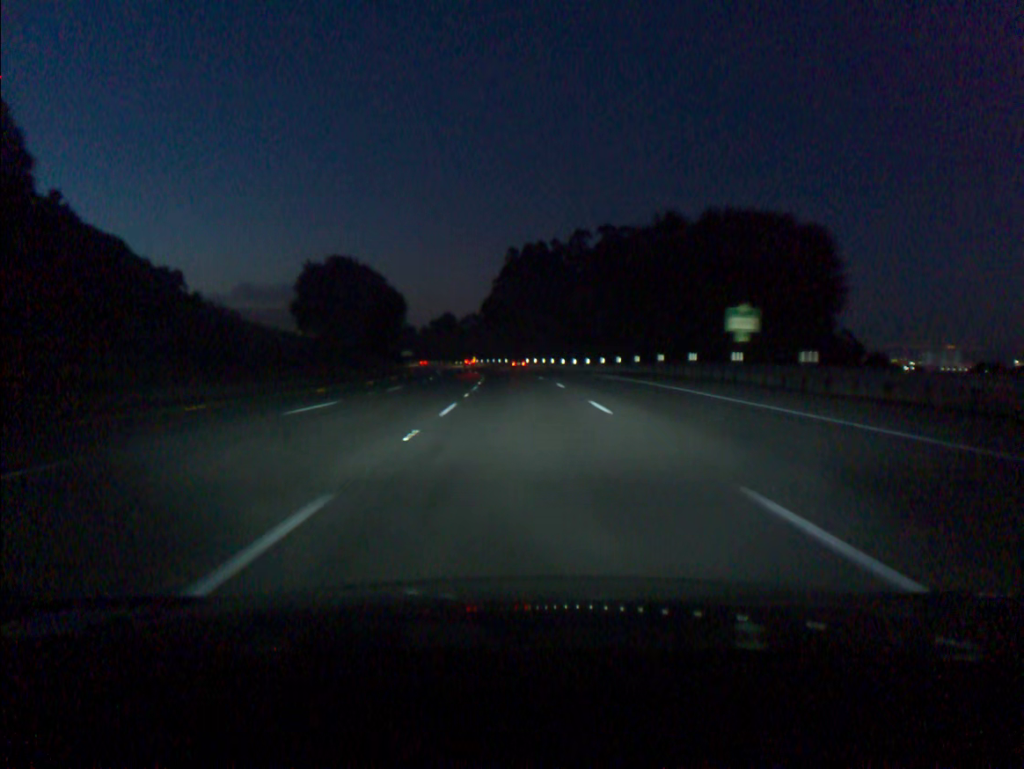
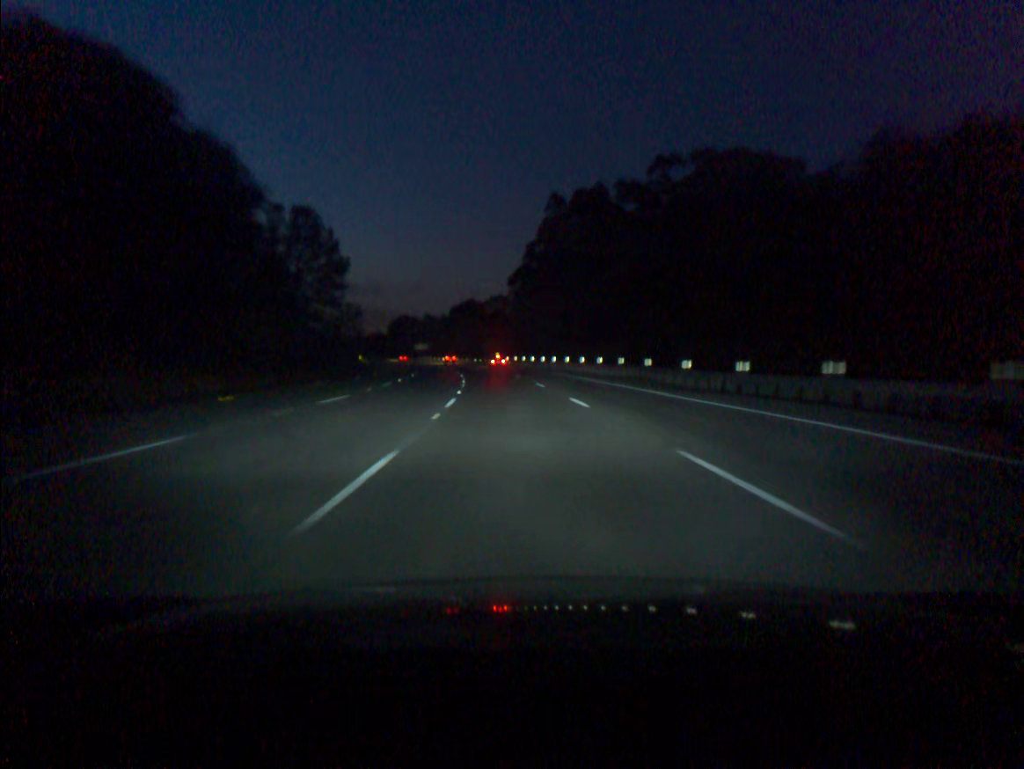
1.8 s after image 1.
(-0.9, +55.2) m; -2°
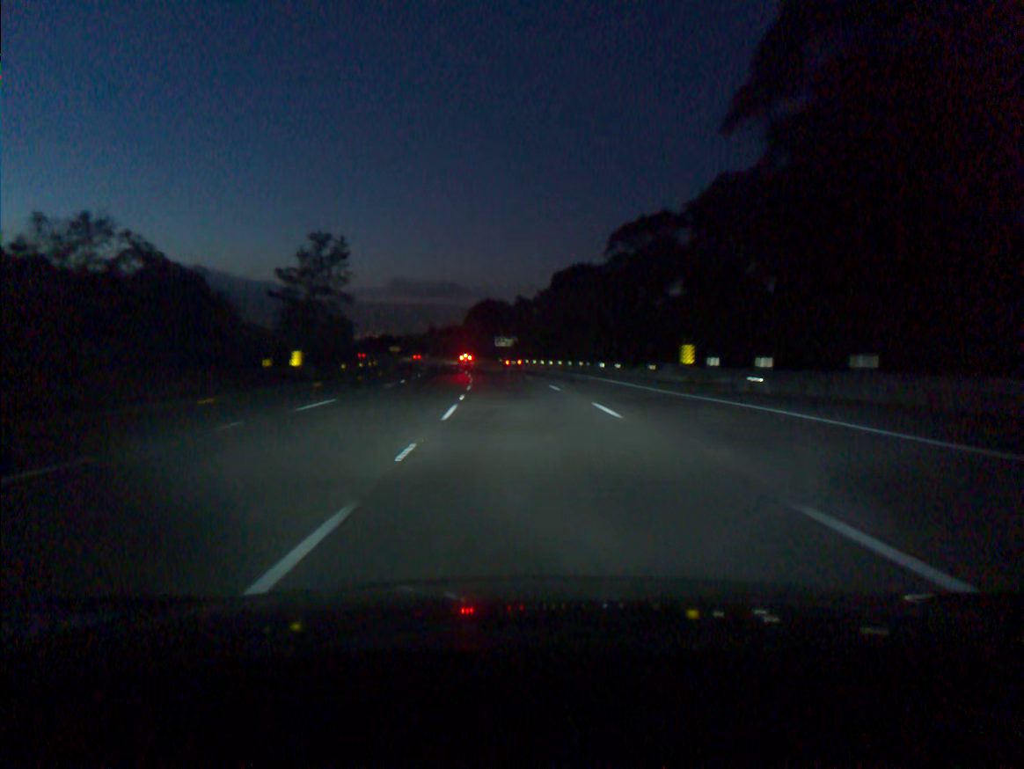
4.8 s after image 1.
(-6.5, +91.4) m; -8°
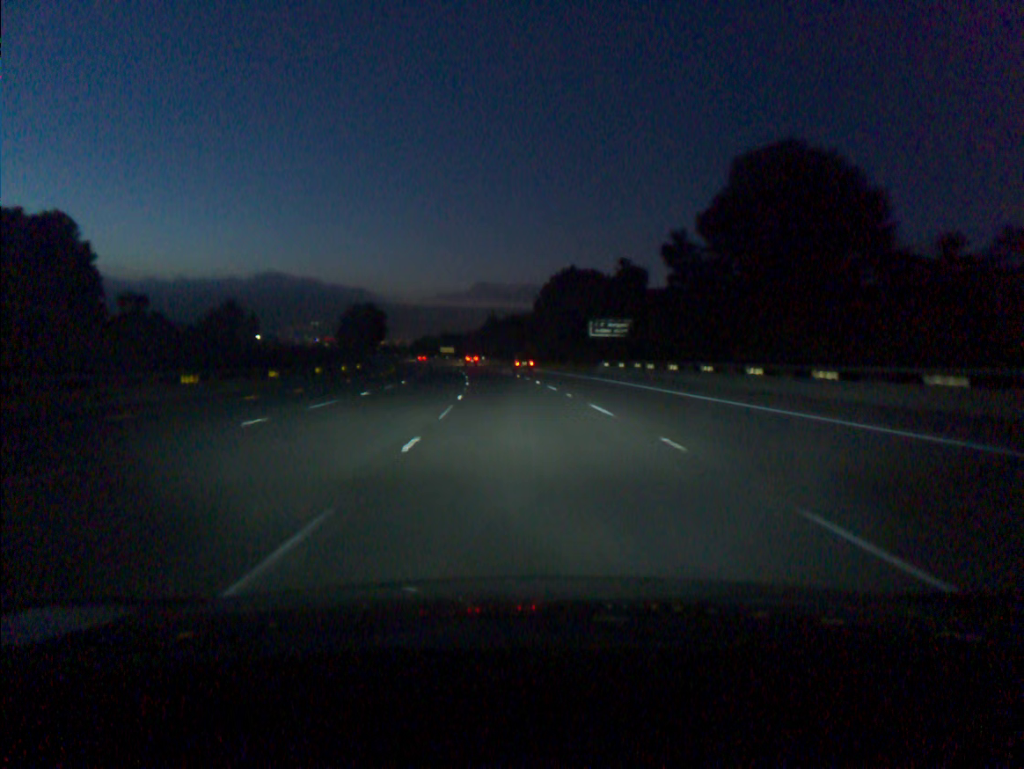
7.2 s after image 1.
(-3.5, +73.3) m; -6°
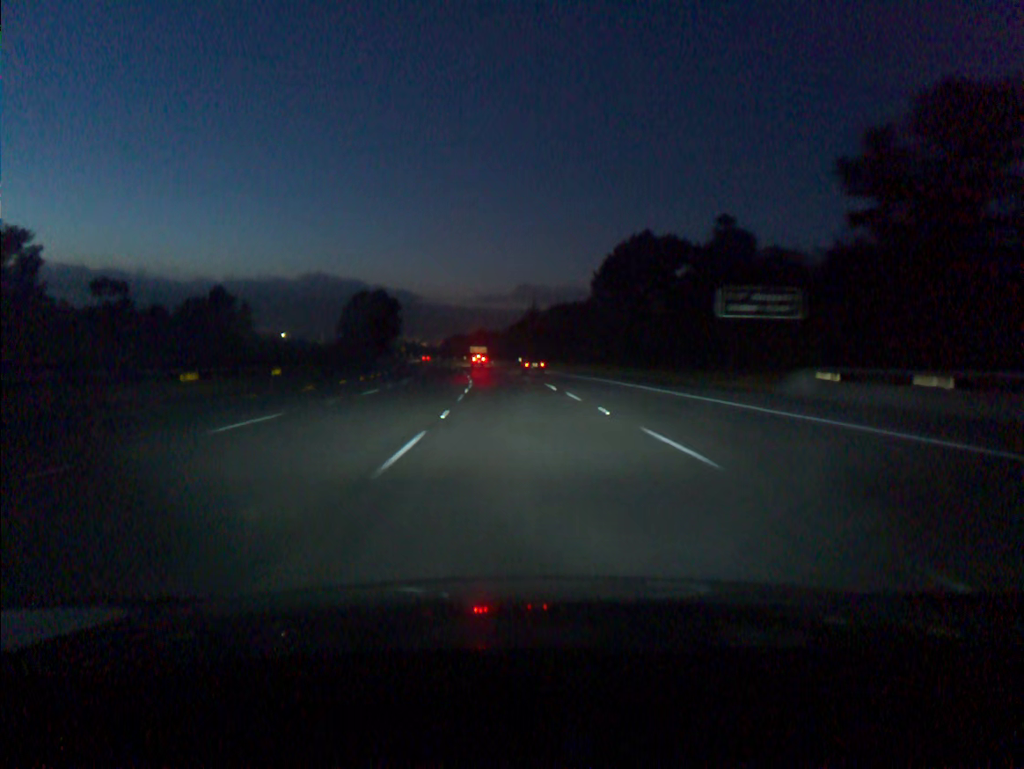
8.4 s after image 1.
(-1.0, +36.7) m; -3°
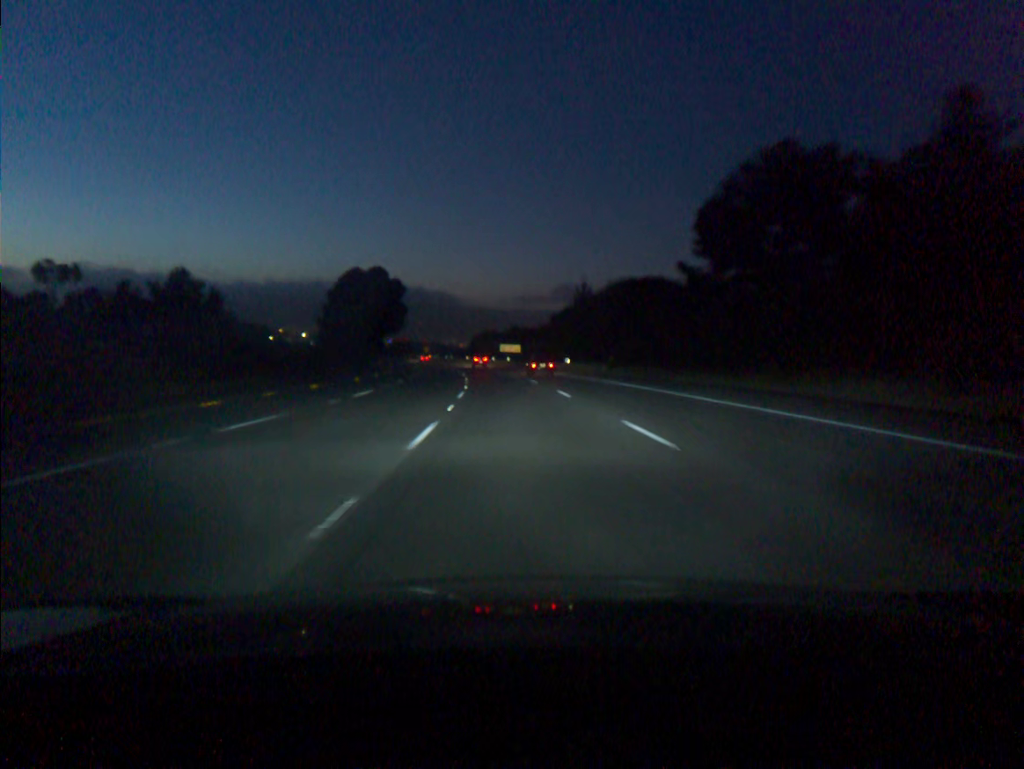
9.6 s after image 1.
(-0.8, +36.7) m; -3°
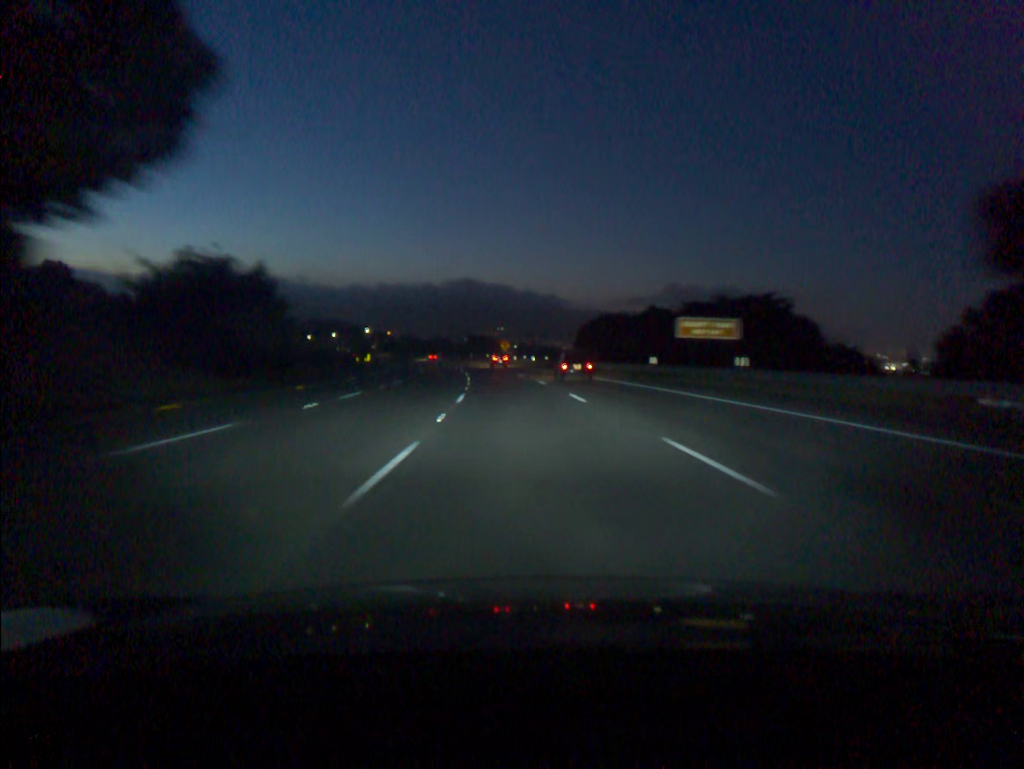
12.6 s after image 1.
(-6.0, +91.6) m; -8°
